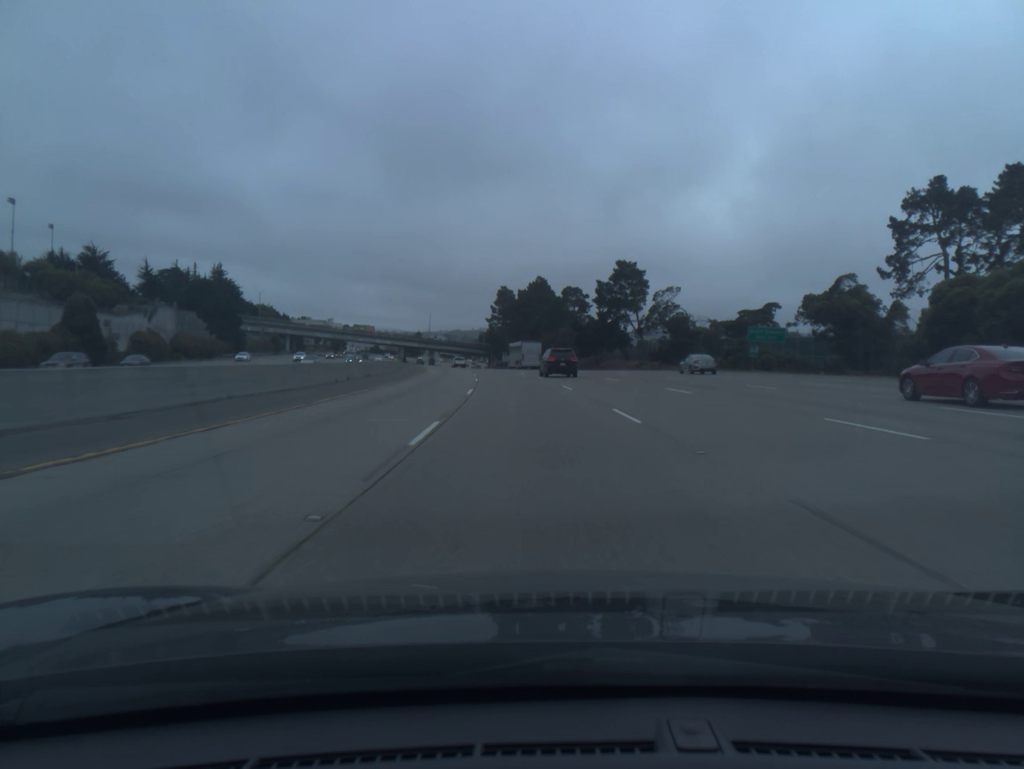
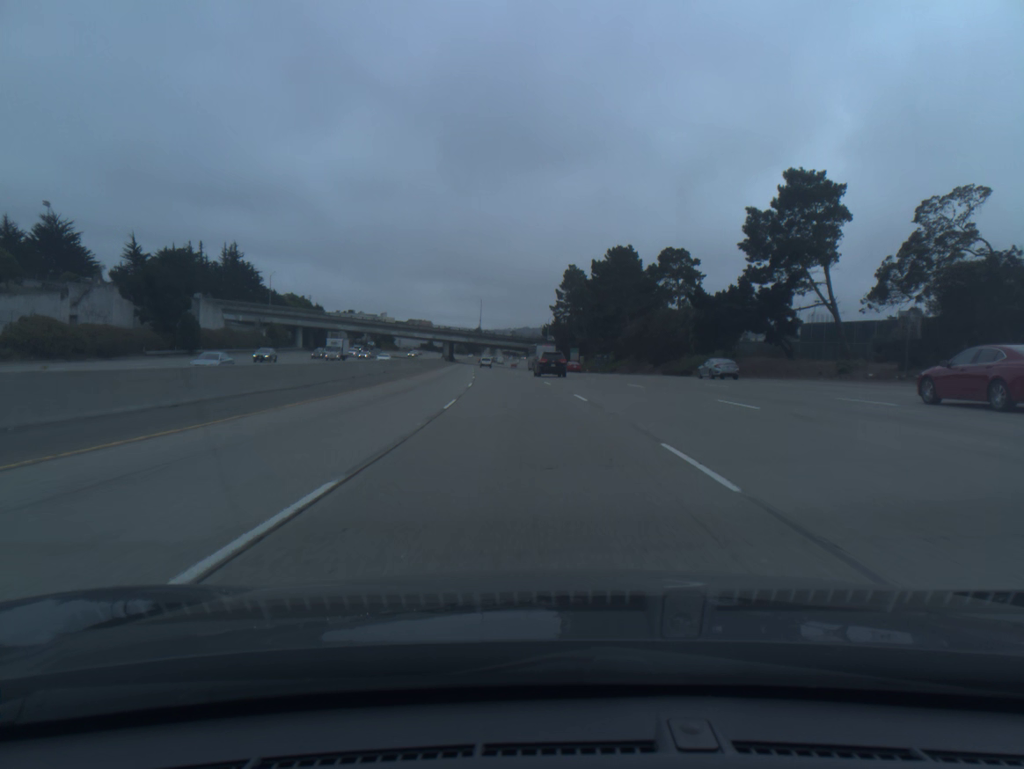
(-2.1, +51.0) m; -5°
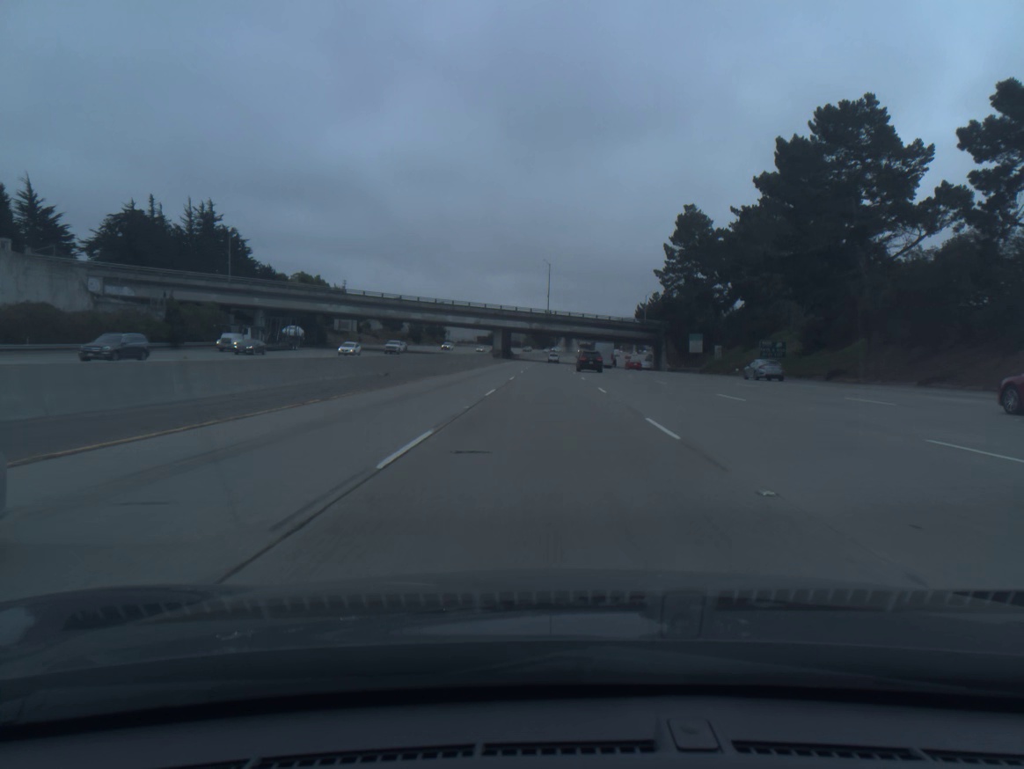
(-3.9, +68.3) m; -6°
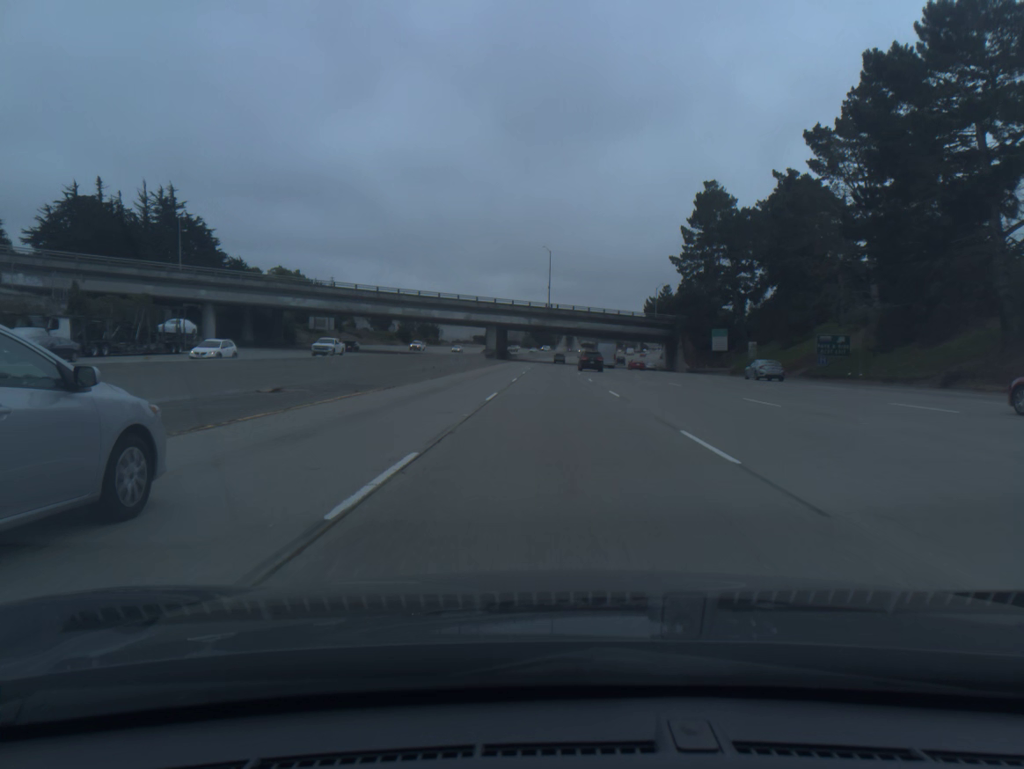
(0.0, +17.1) m; 0°
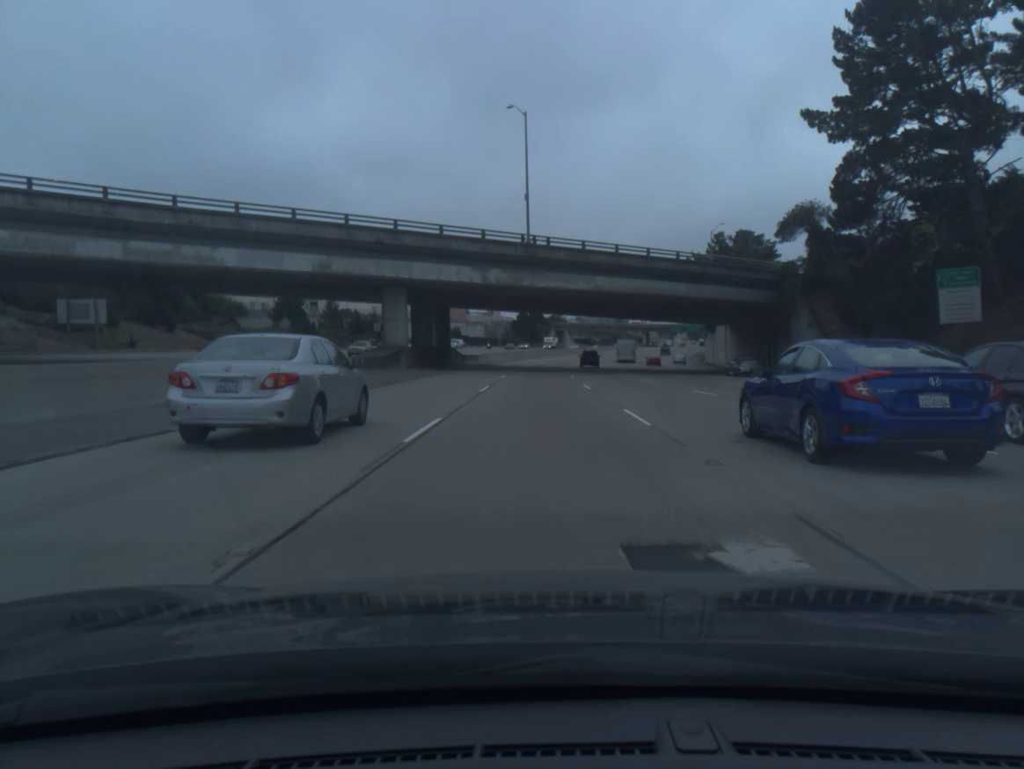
(+1.0, +68.3) m; +1°
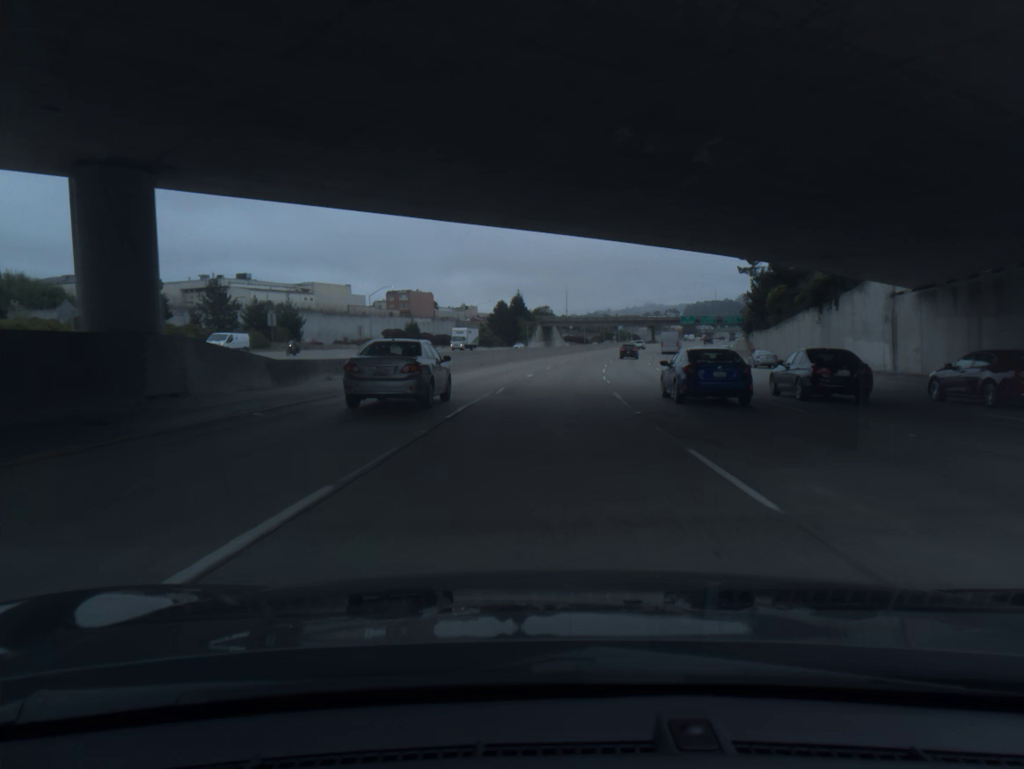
(0.0, +51.1) m; +1°
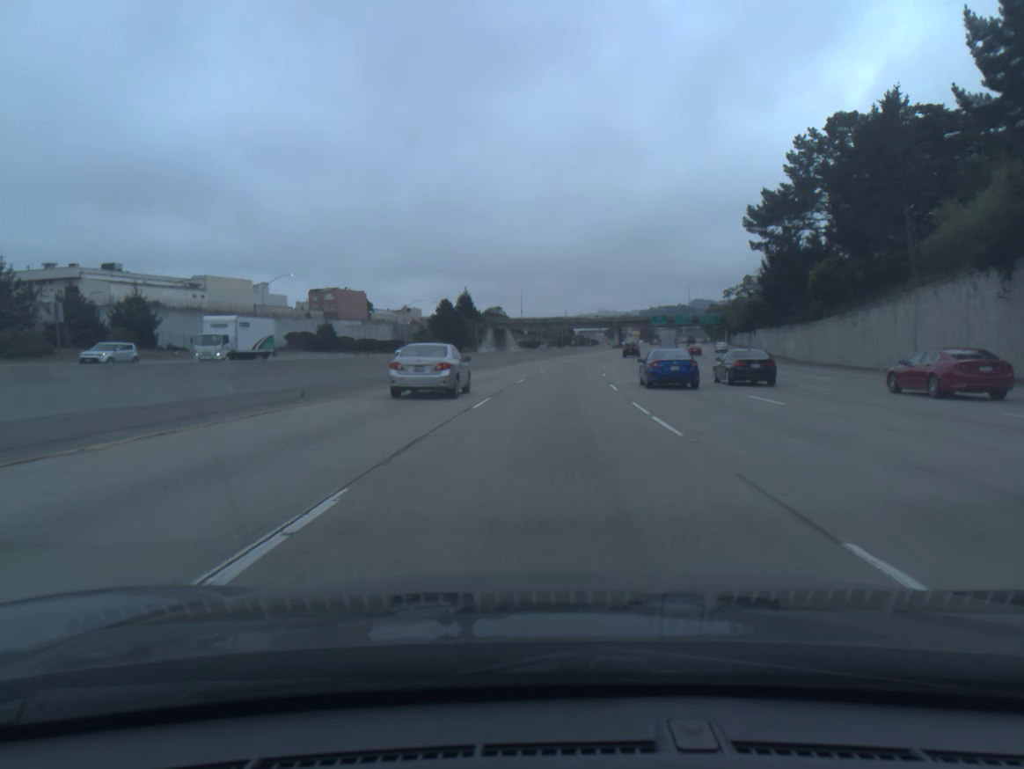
(+0.8, +34.0) m; +3°
